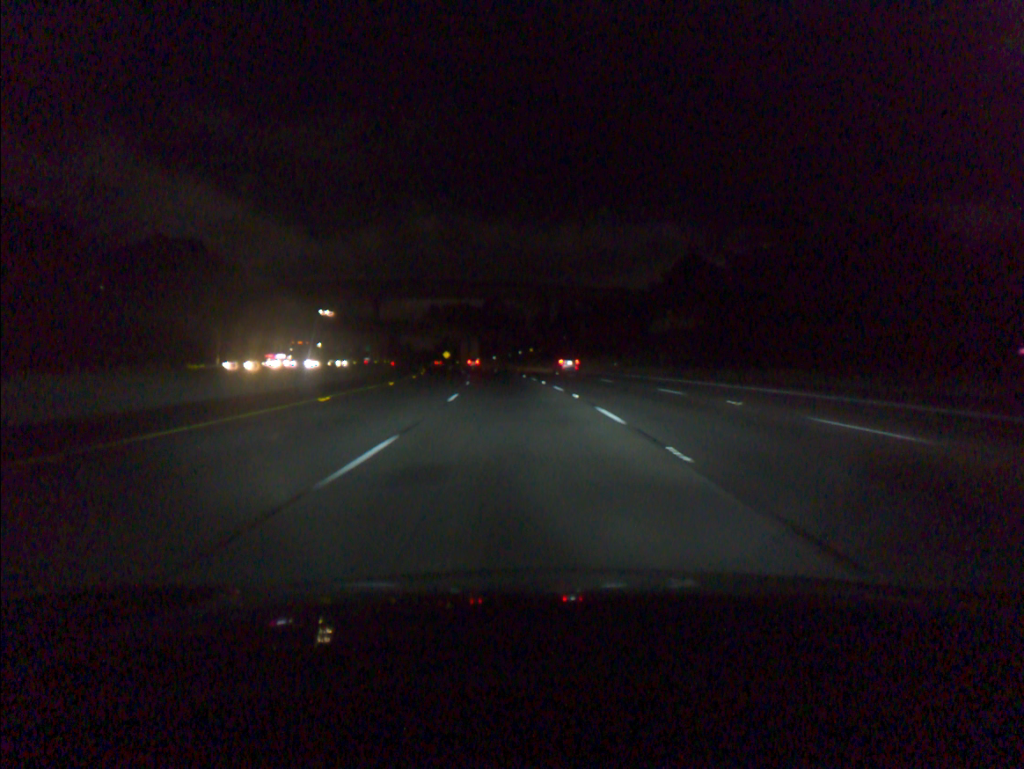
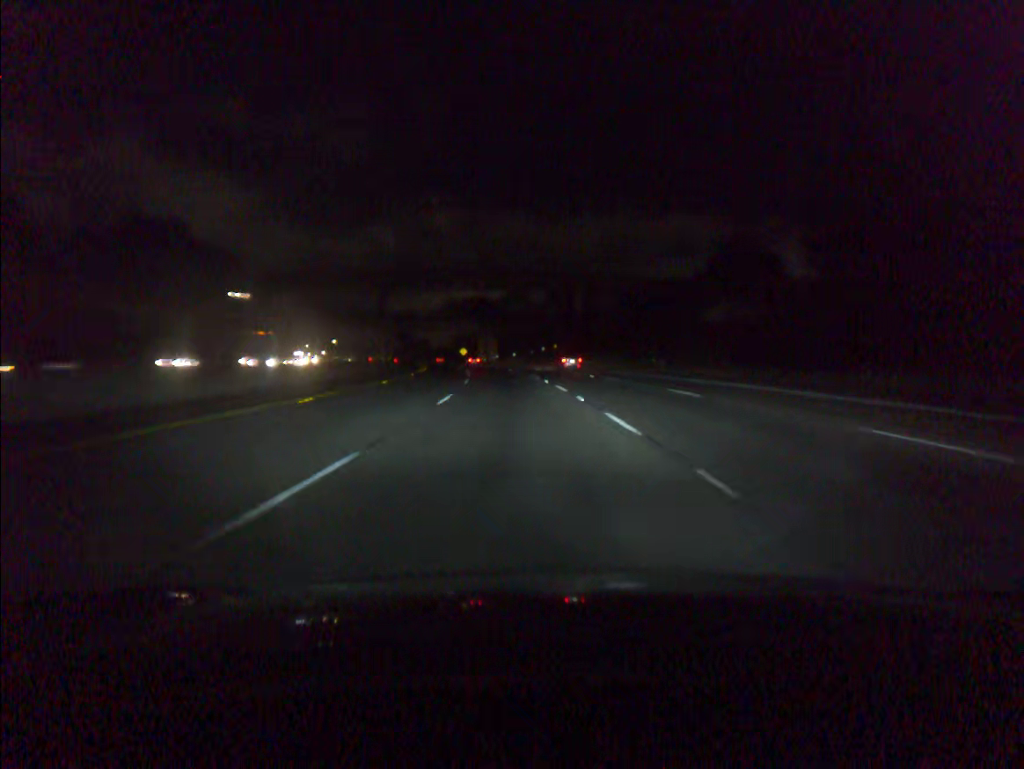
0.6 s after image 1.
(-0.3, +16.9) m; -2°
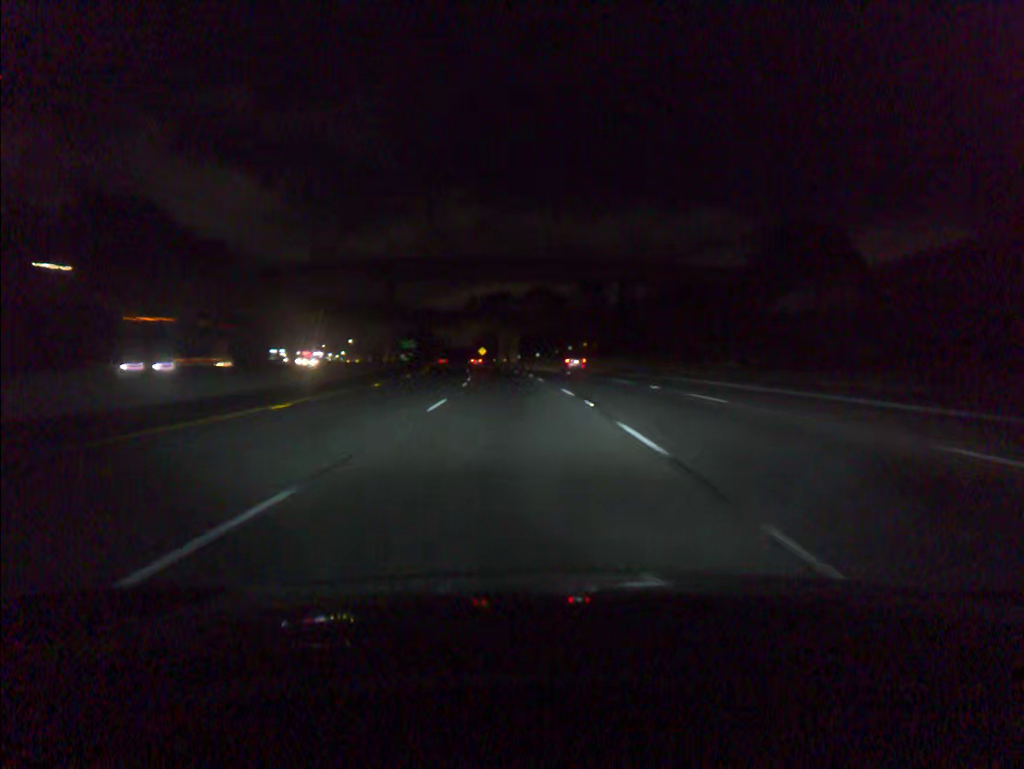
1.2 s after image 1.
(-0.3, +16.9) m; -2°
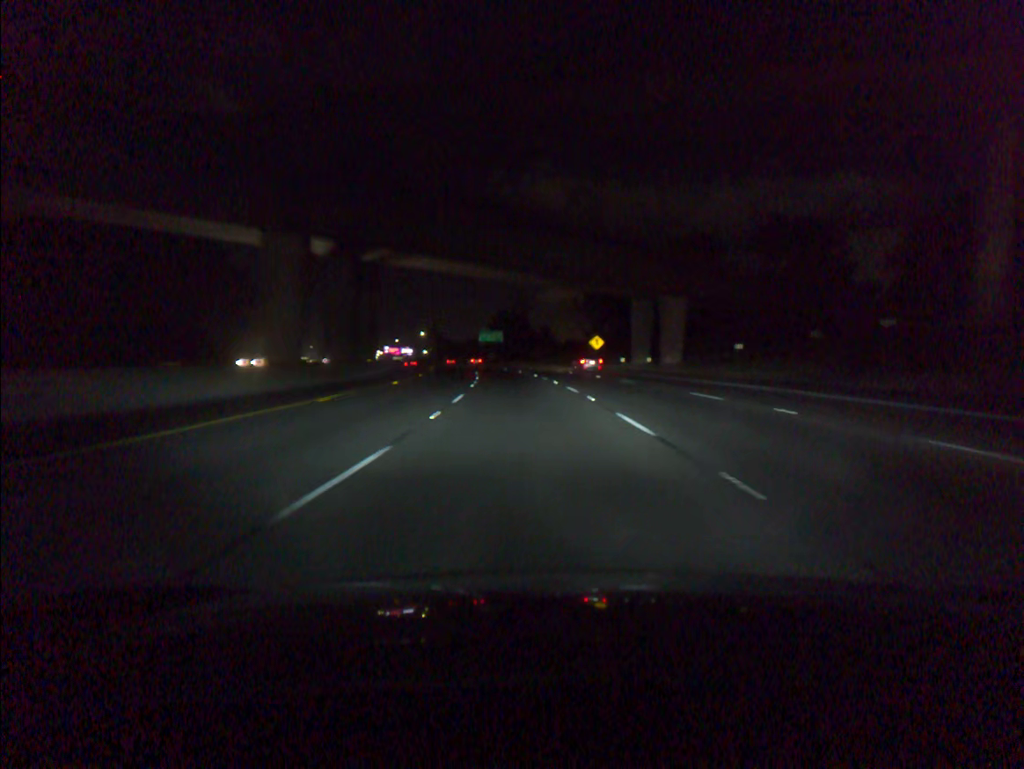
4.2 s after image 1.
(-6.3, +84.7) m; -8°
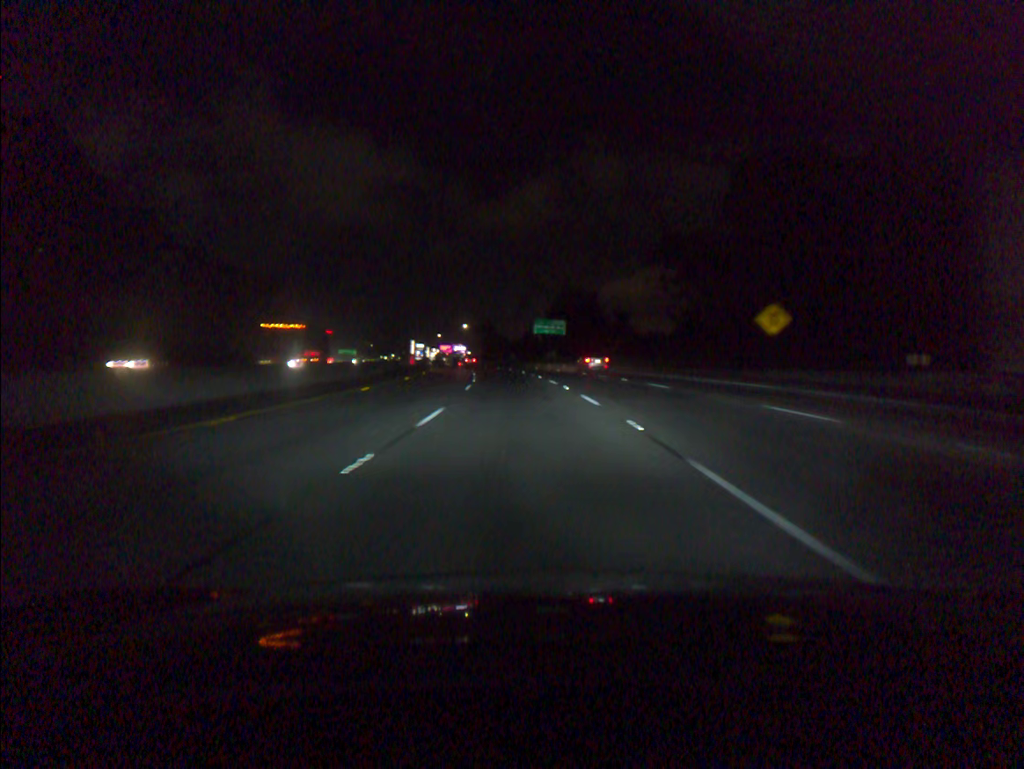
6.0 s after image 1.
(-2.0, +51.1) m; -5°
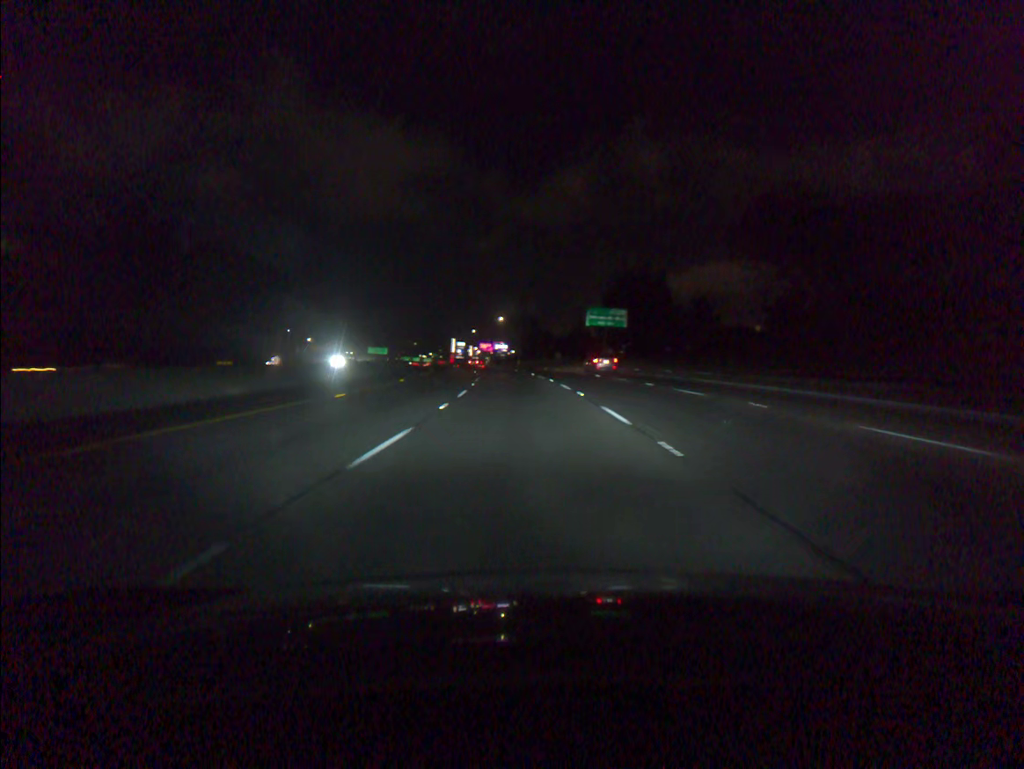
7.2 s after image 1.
(-1.0, +34.1) m; -3°
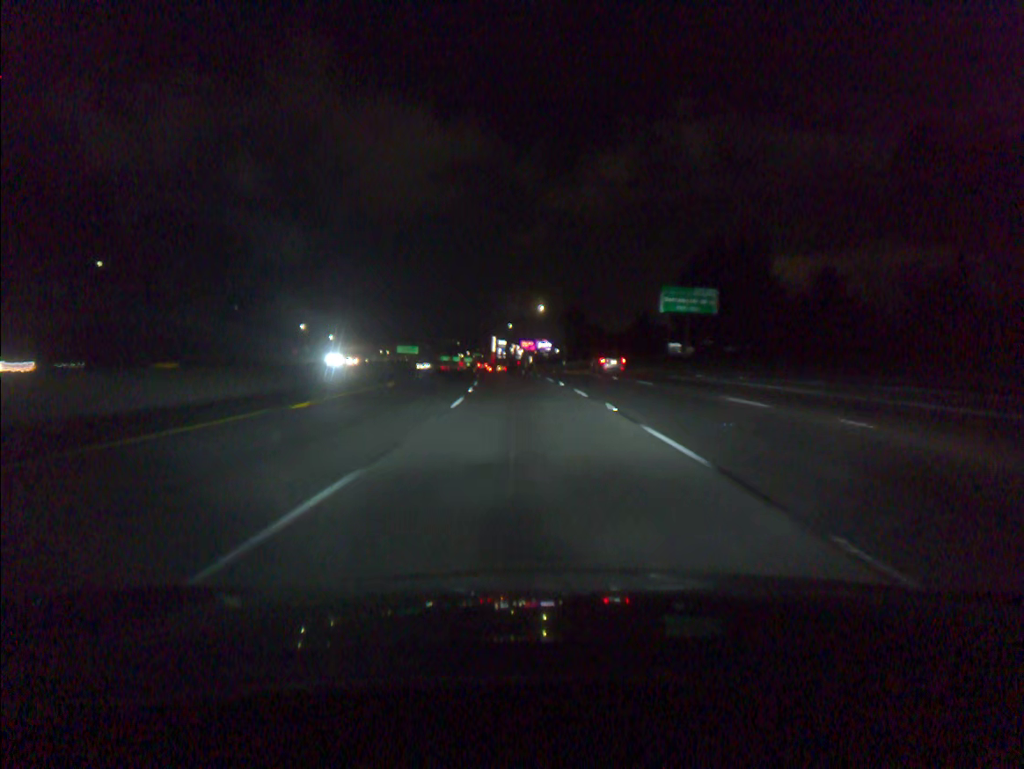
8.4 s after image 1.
(-1.0, +34.1) m; -3°
